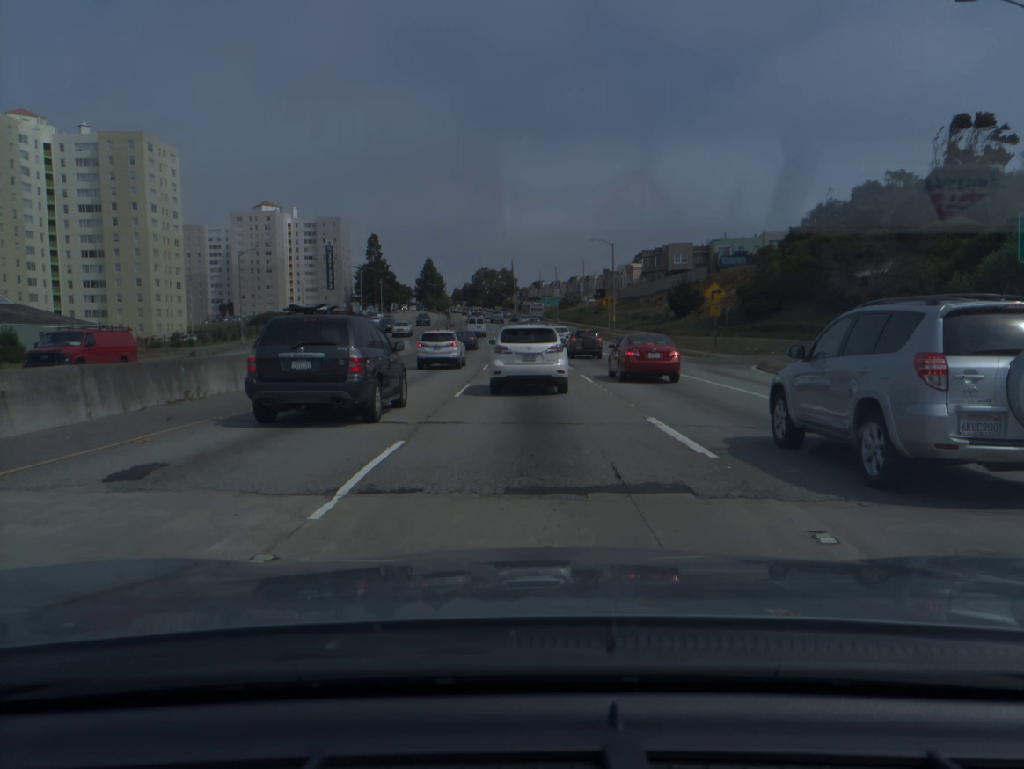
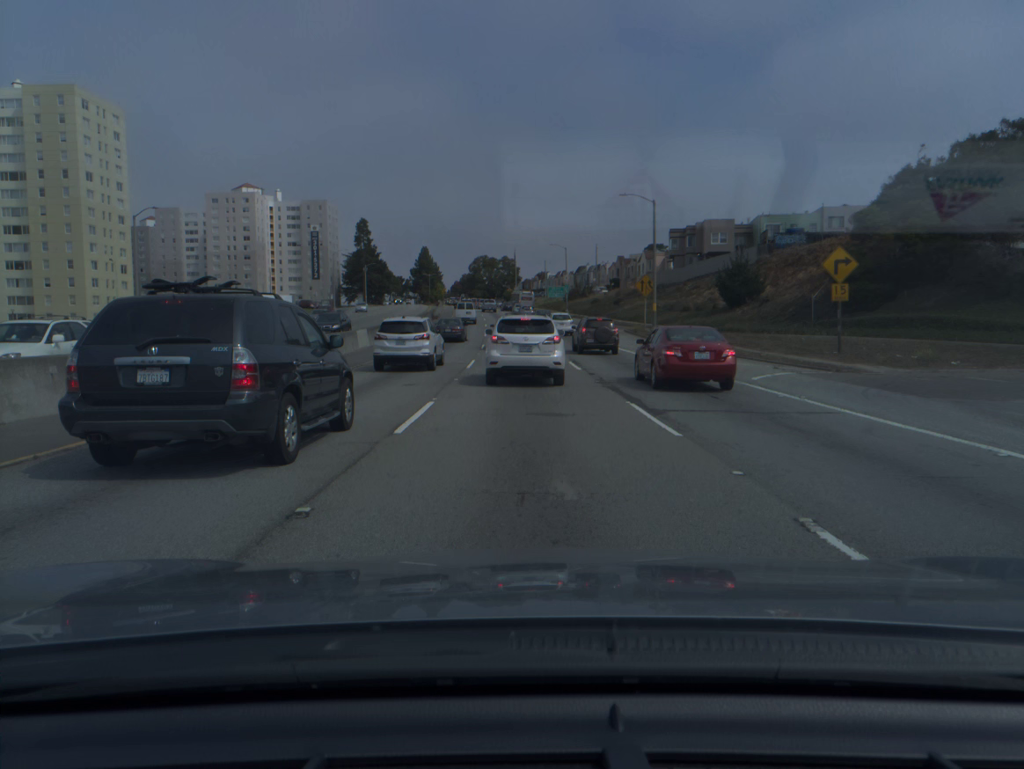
(-0.1, +22.5) m; 0°
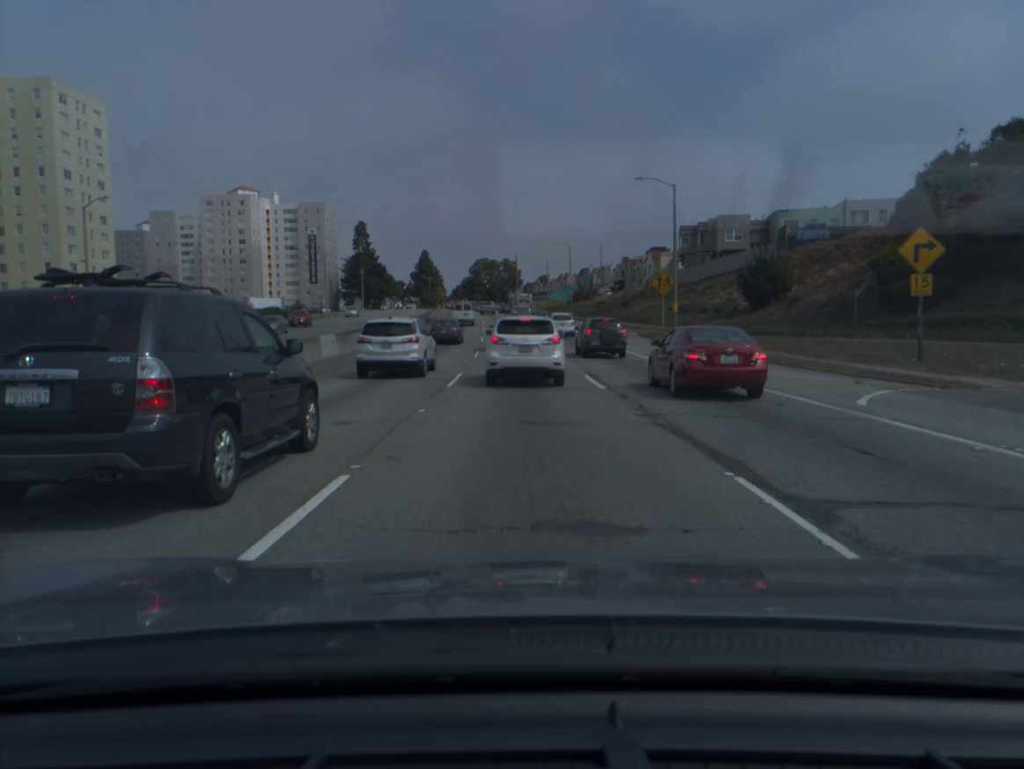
(0.0, +7.3) m; 0°
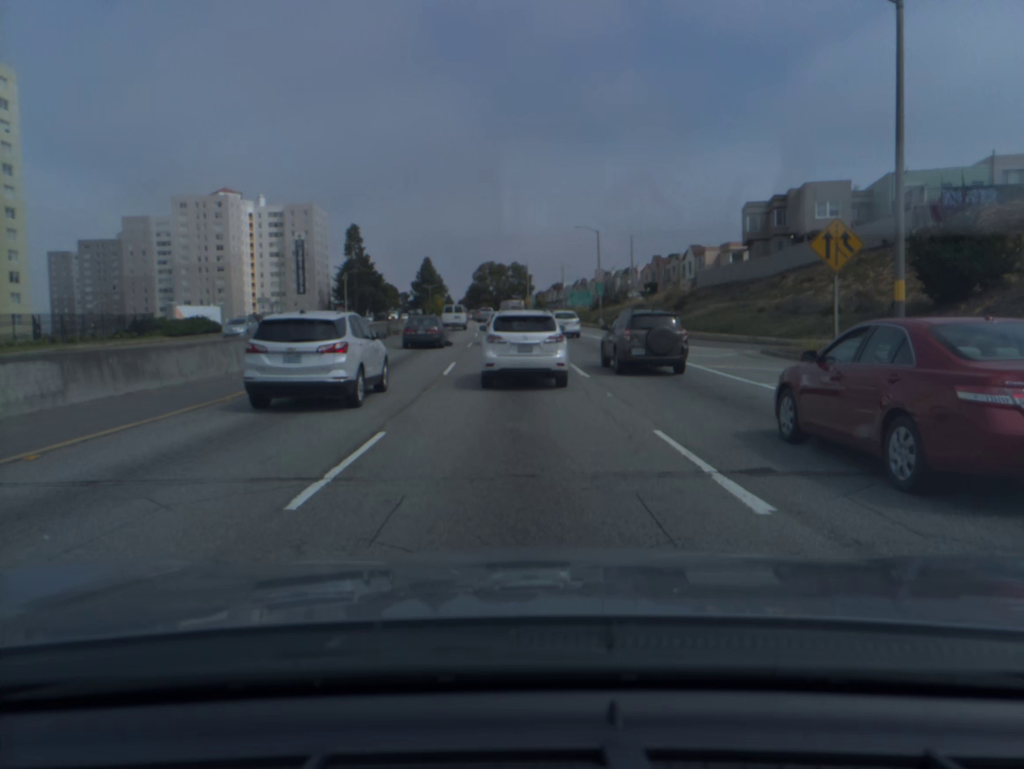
(-0.2, +27.1) m; -1°
